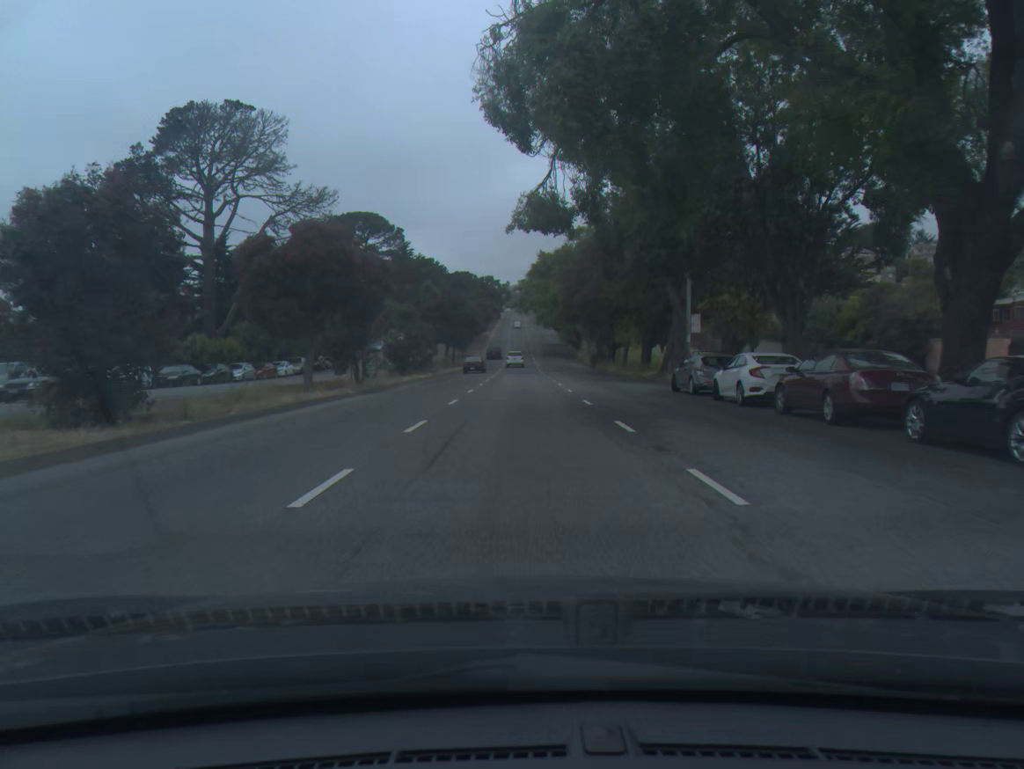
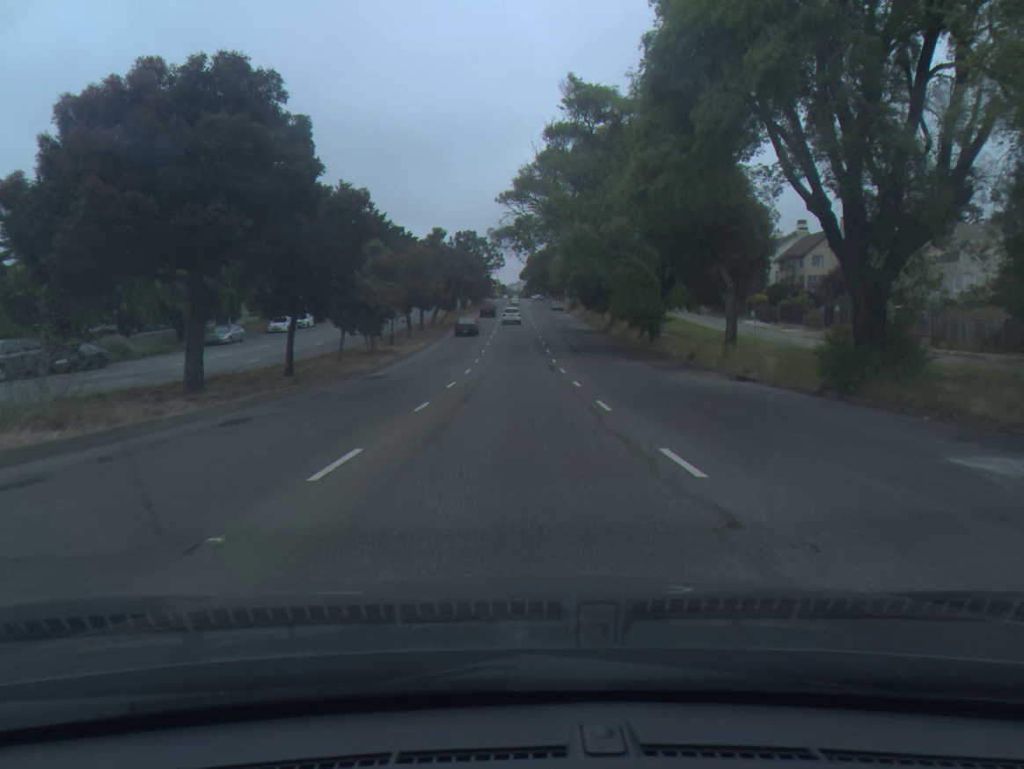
(+0.1, +63.7) m; 0°
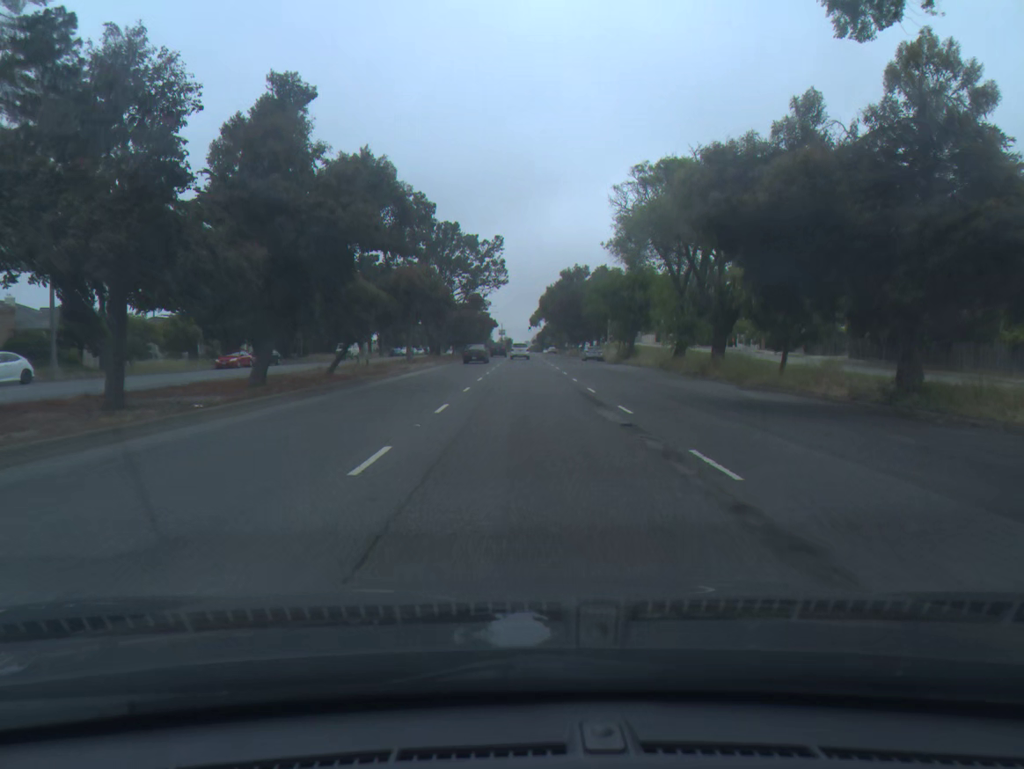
(-0.4, +50.3) m; 0°
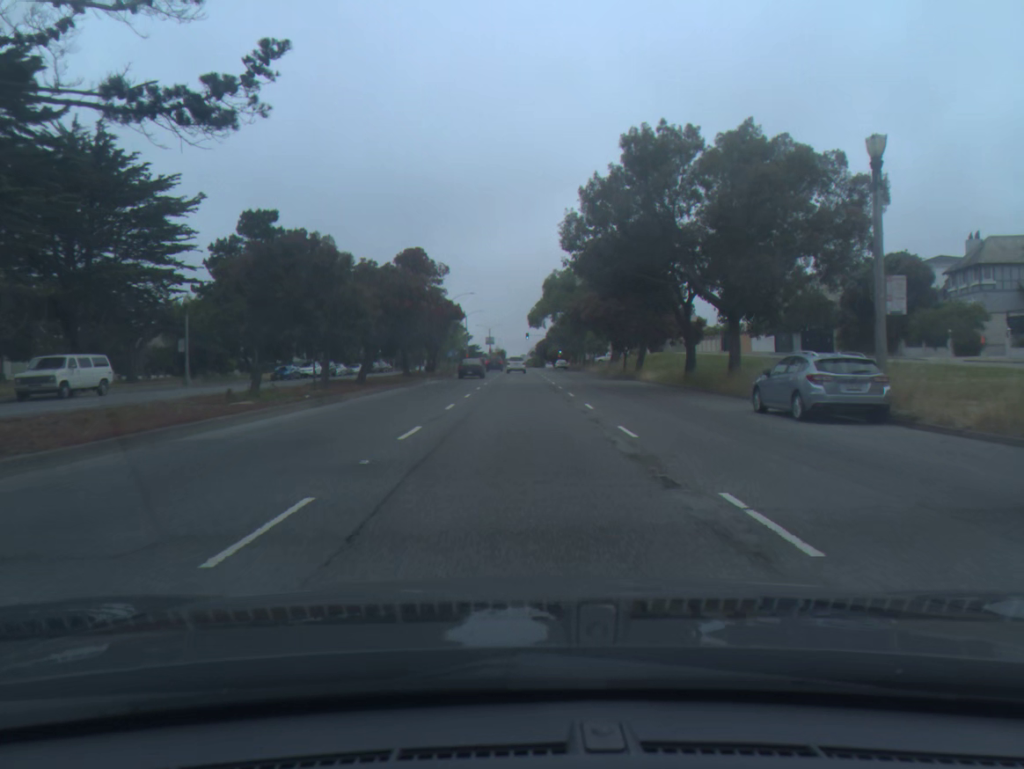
(+0.5, +60.4) m; 0°
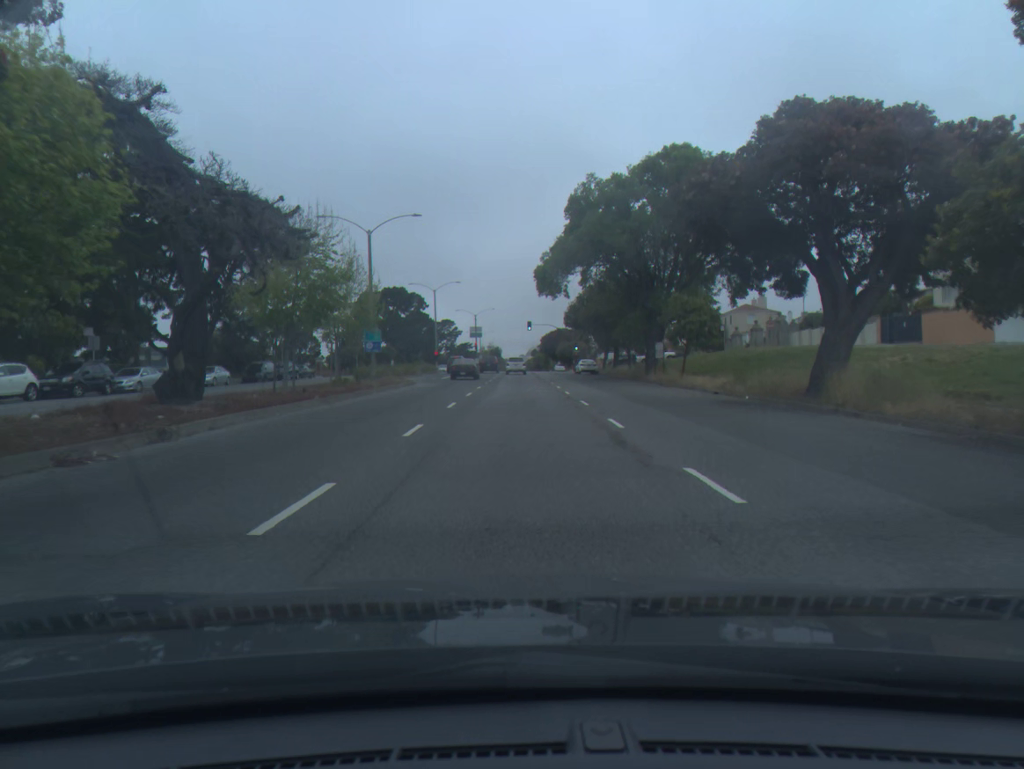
(-0.1, +49.6) m; 0°
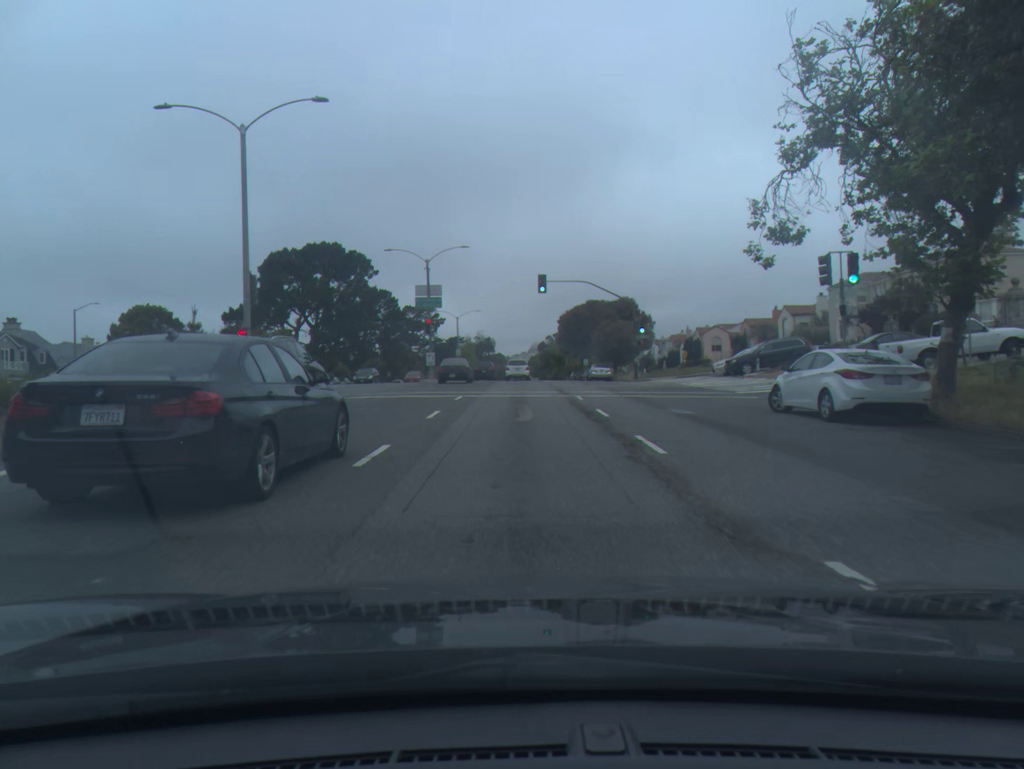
(-0.2, +61.4) m; 0°
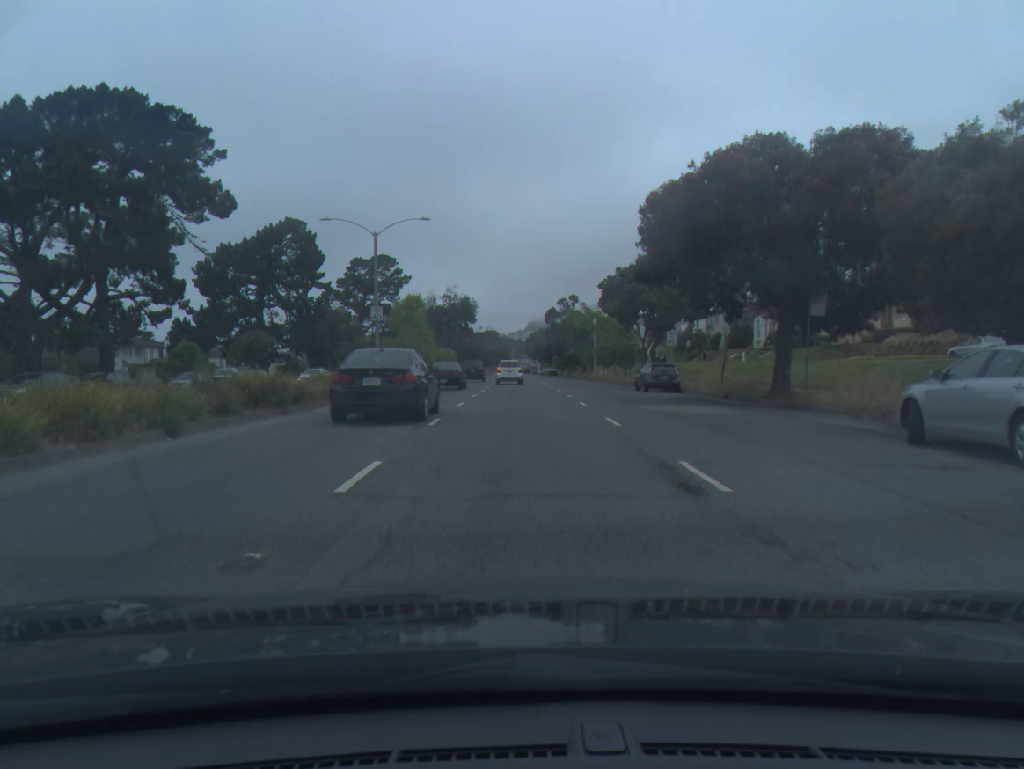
(-0.1, +55.4) m; 0°
